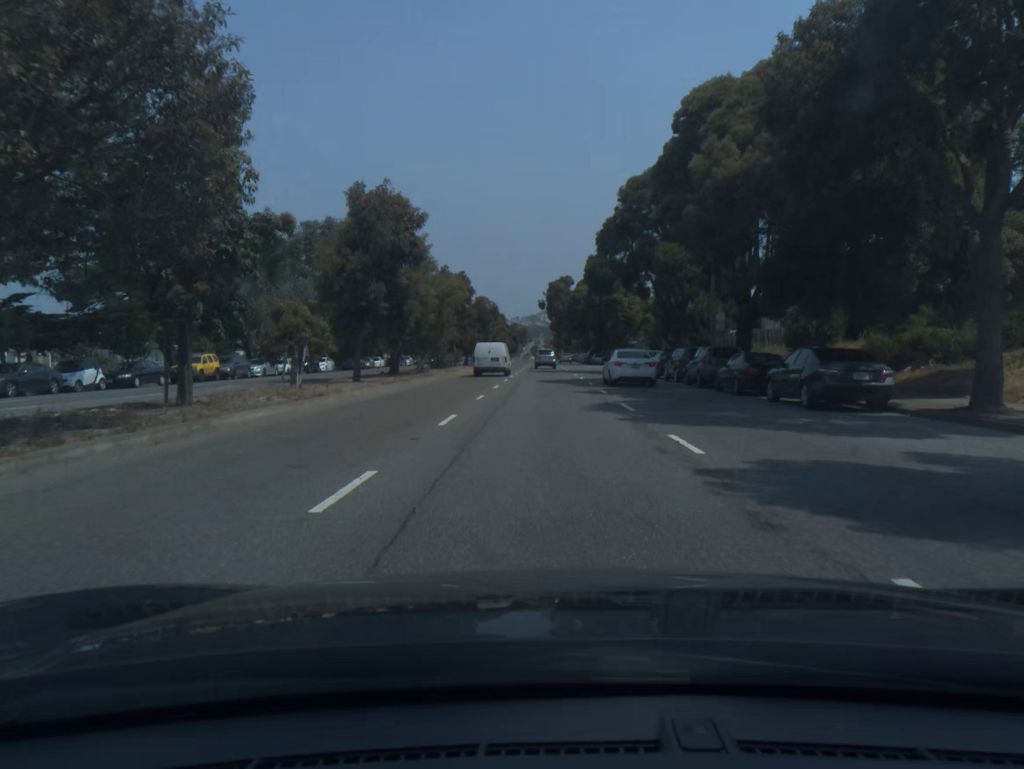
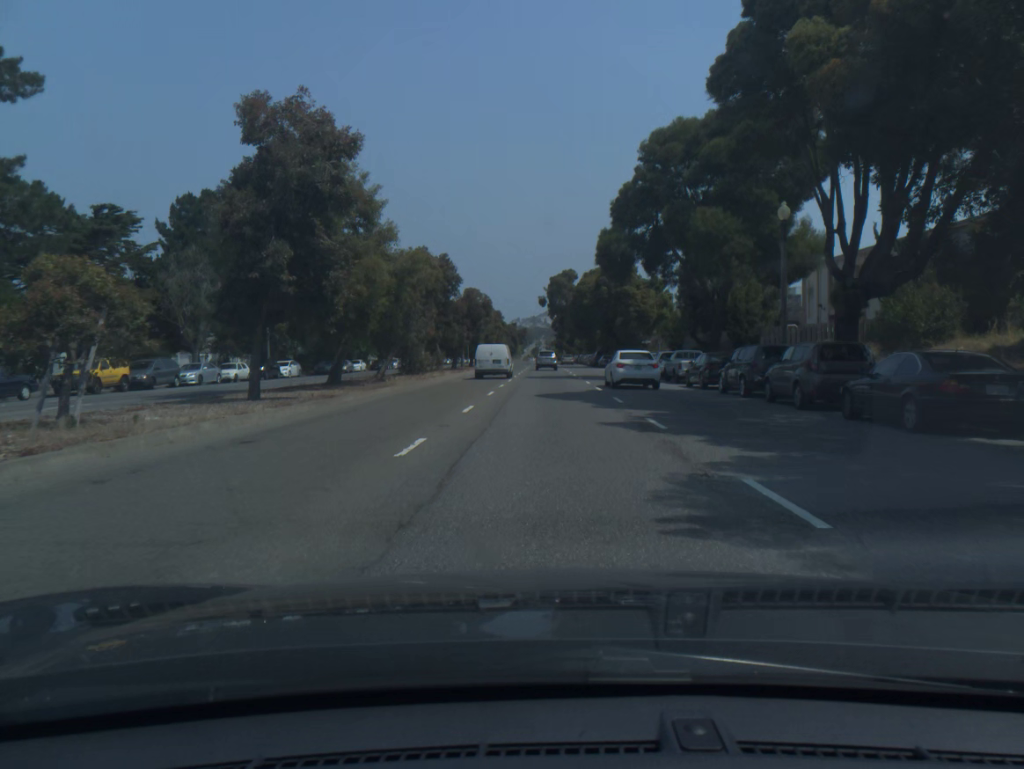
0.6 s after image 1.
(0.0, +11.4) m; 0°
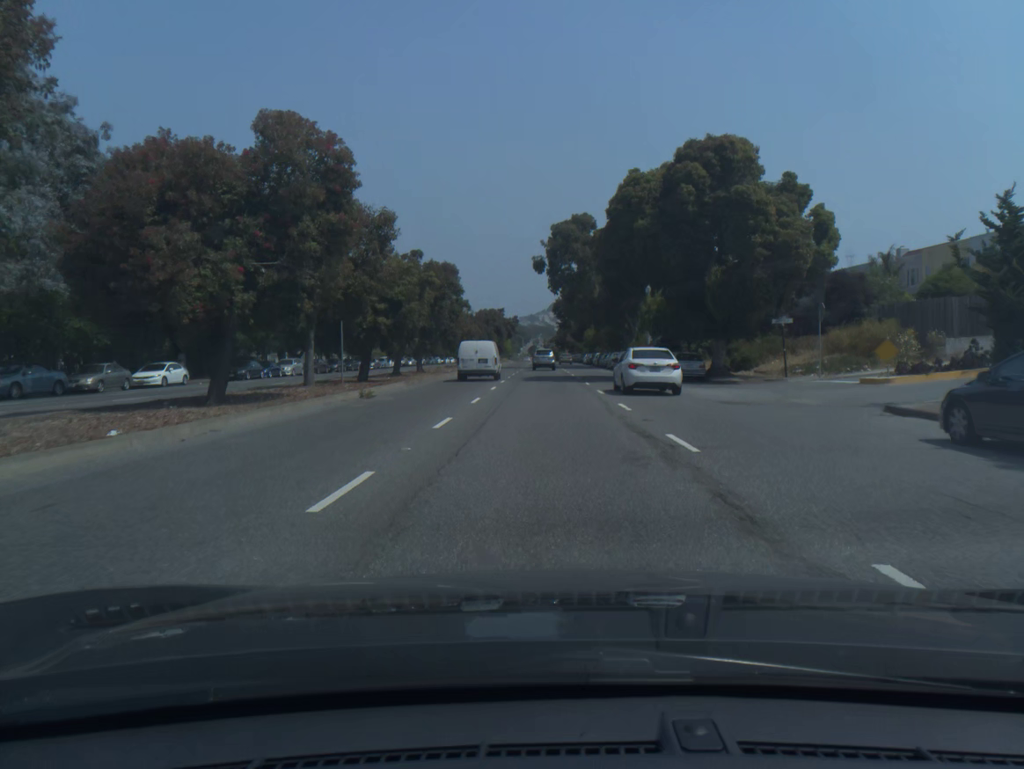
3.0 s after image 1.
(+0.2, +47.0) m; 0°
